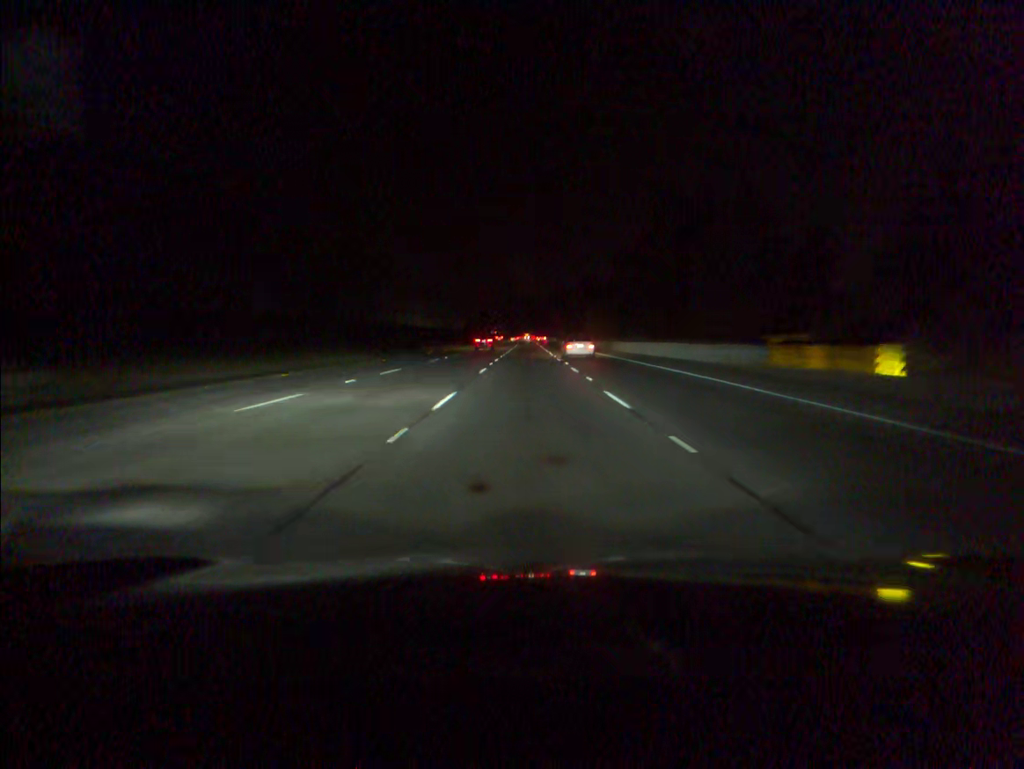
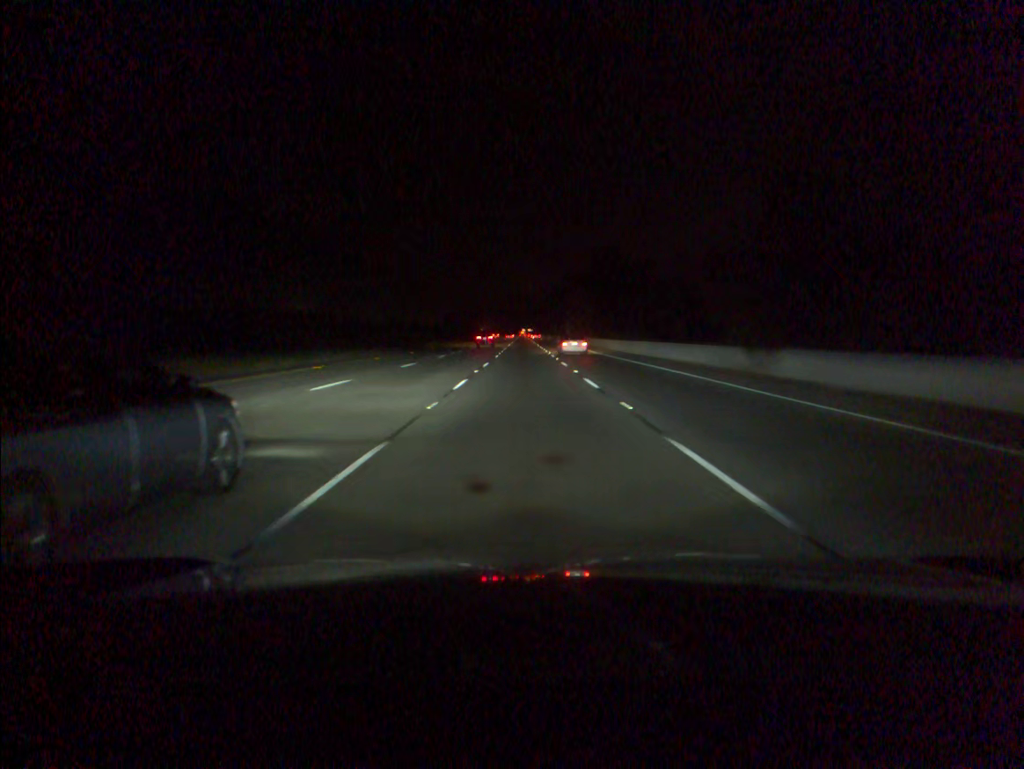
(+0.2, +52.9) m; 0°
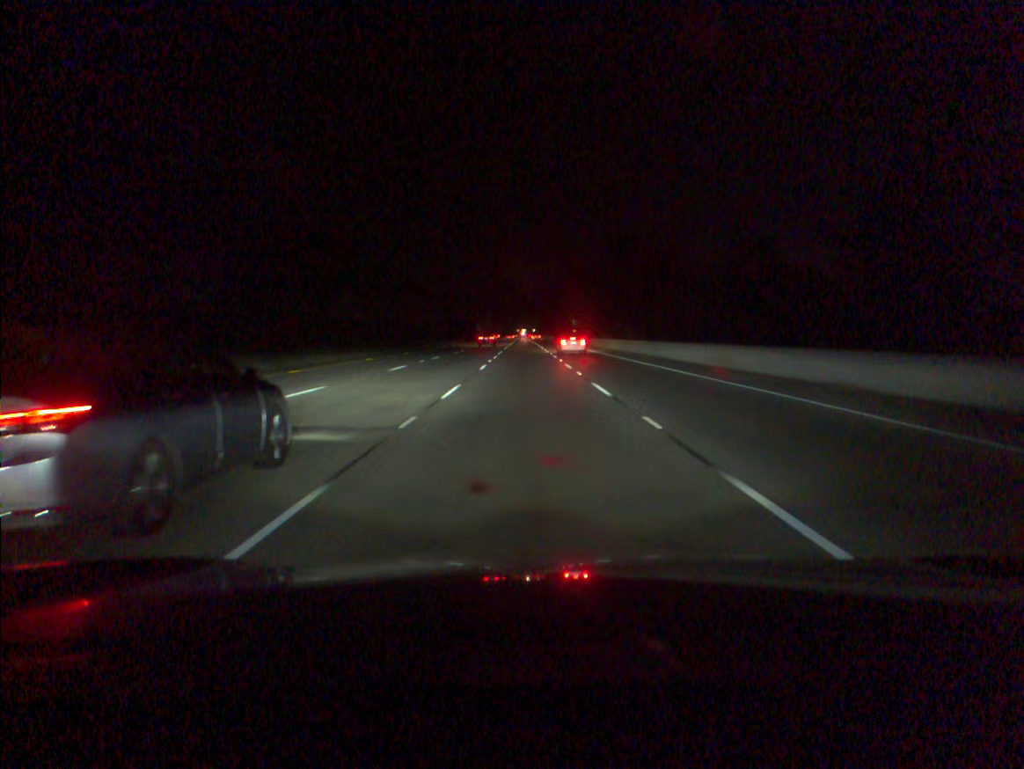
(0.0, +17.6) m; 0°
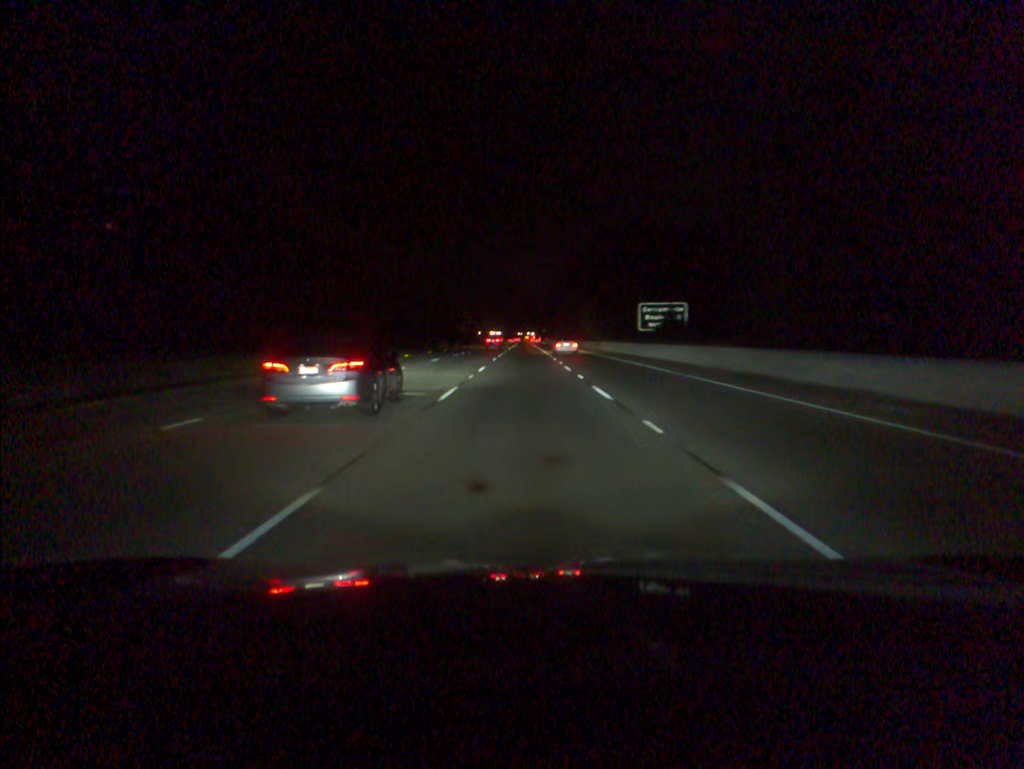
(-0.1, +87.7) m; 0°
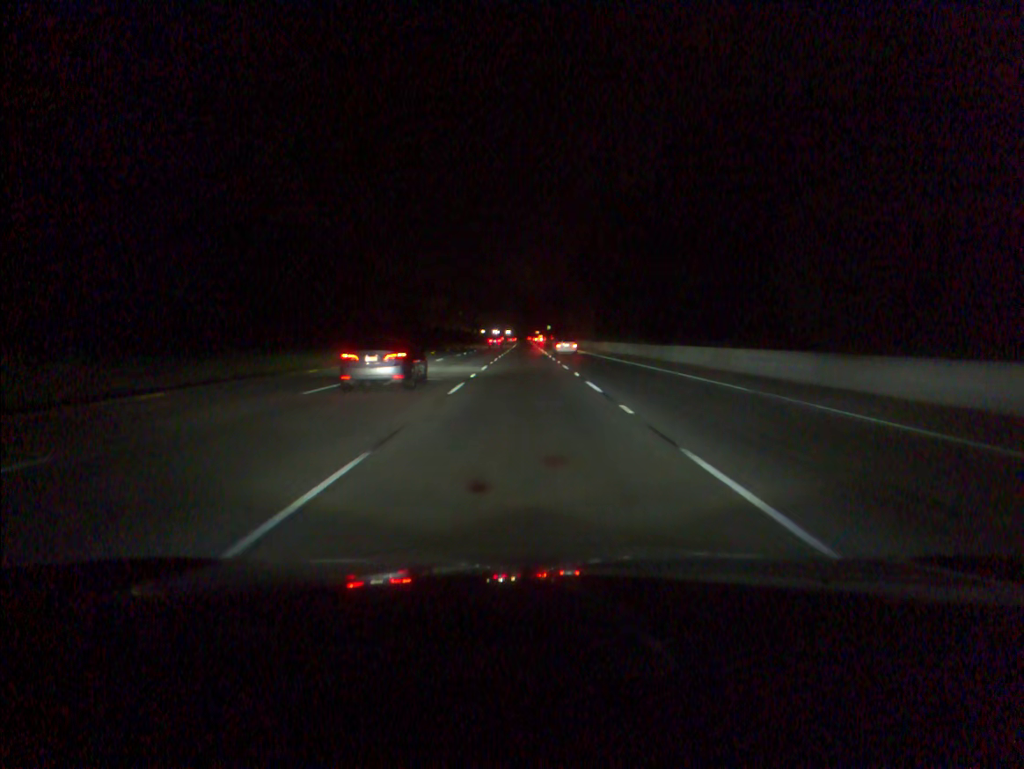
(0.0, +70.5) m; 0°
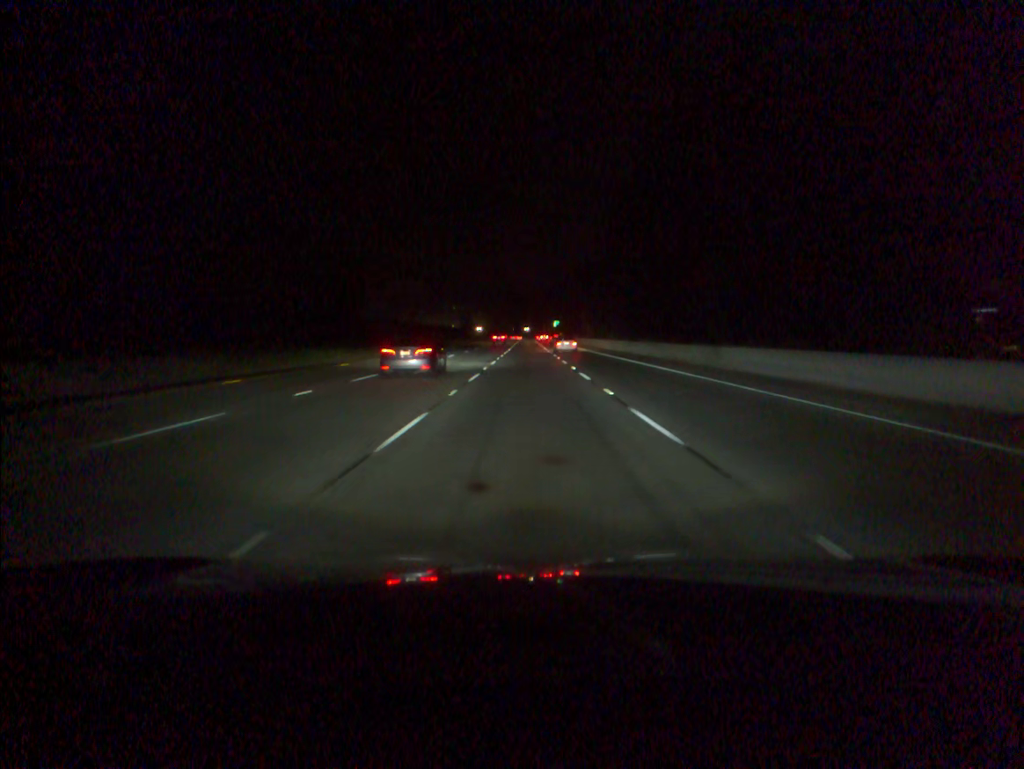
(0.0, +53.3) m; 0°
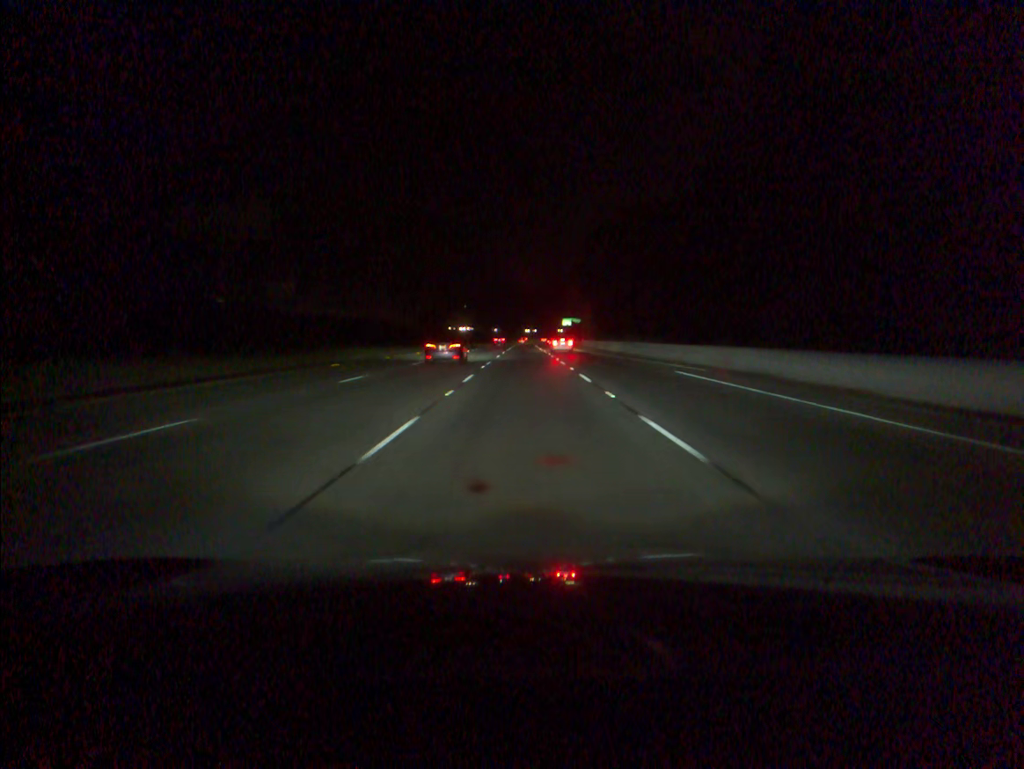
(+0.3, +88.6) m; 0°
